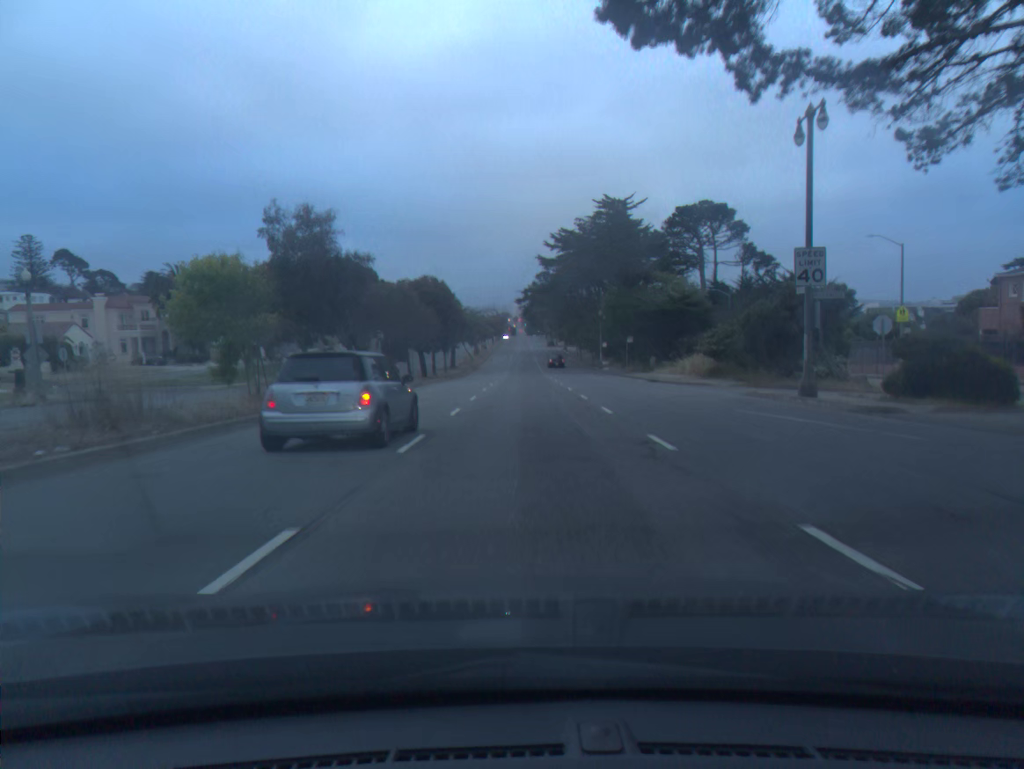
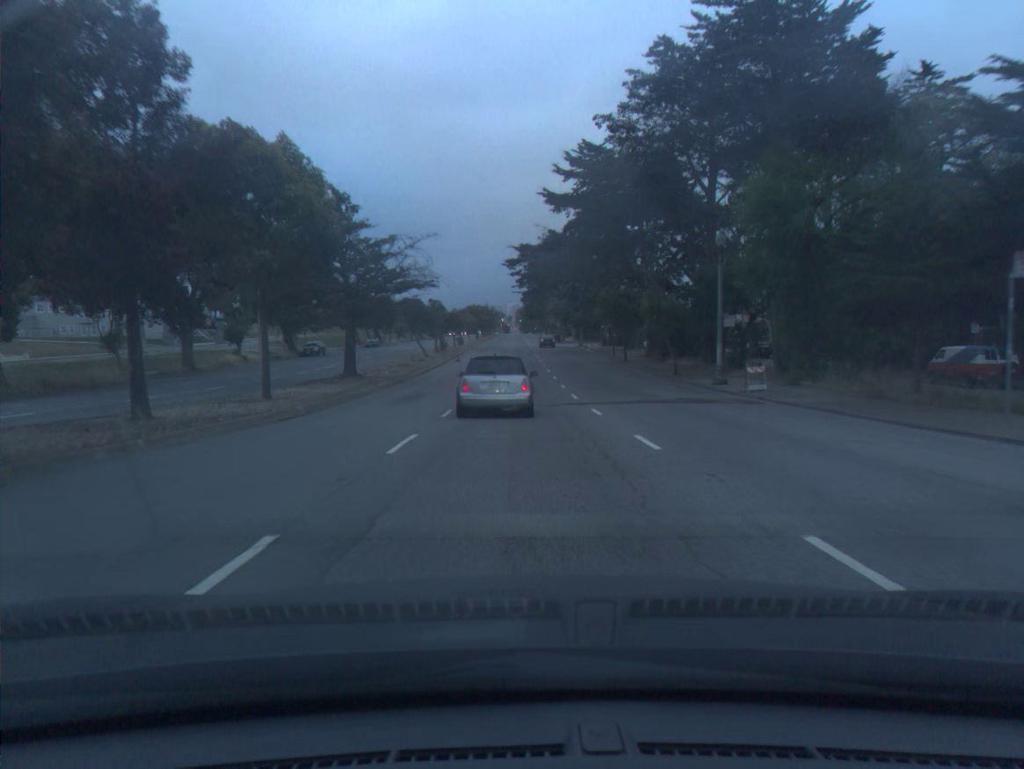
(+0.3, +51.5) m; 0°
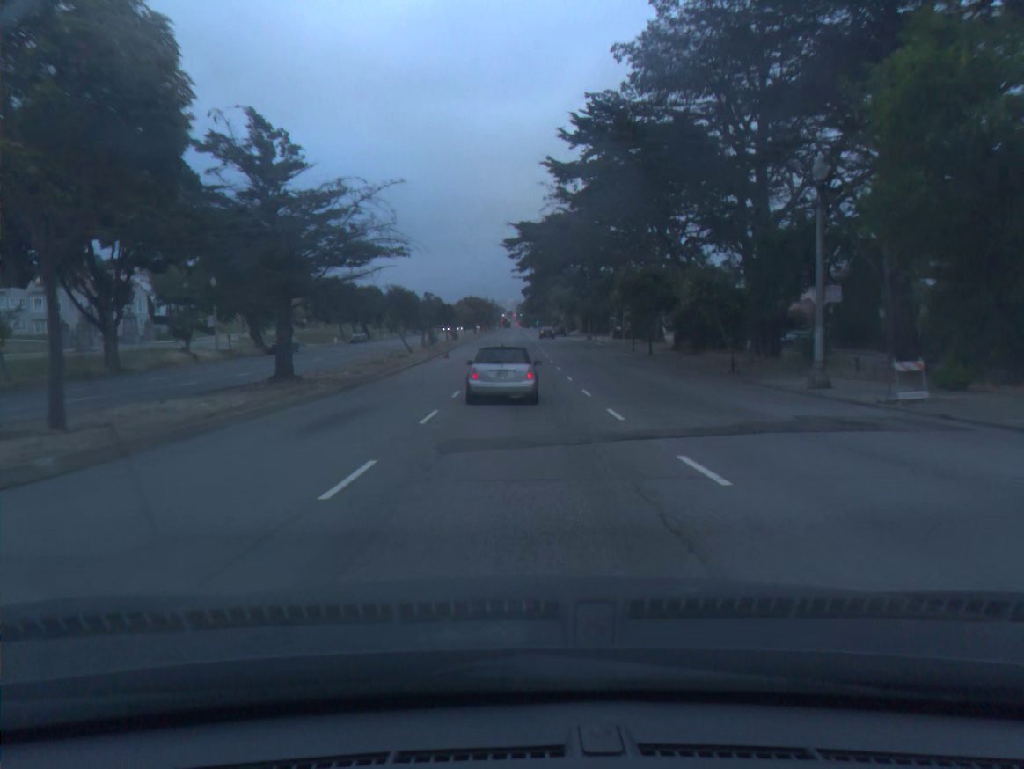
(0.0, +10.7) m; 0°
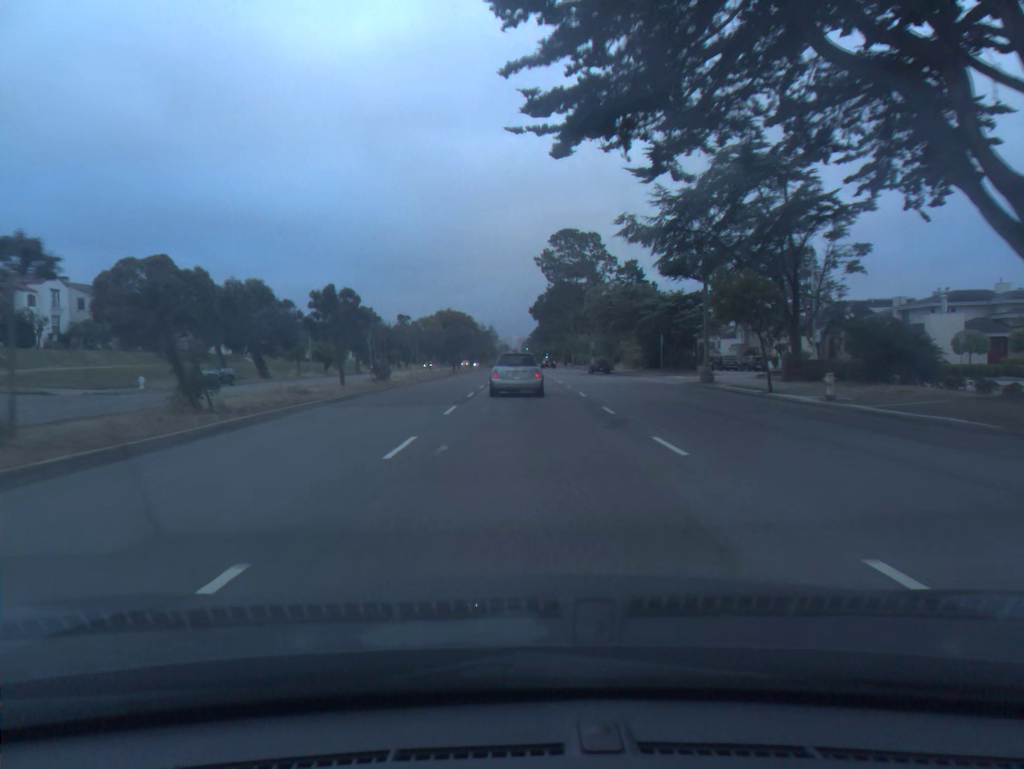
(-0.3, +54.8) m; 0°
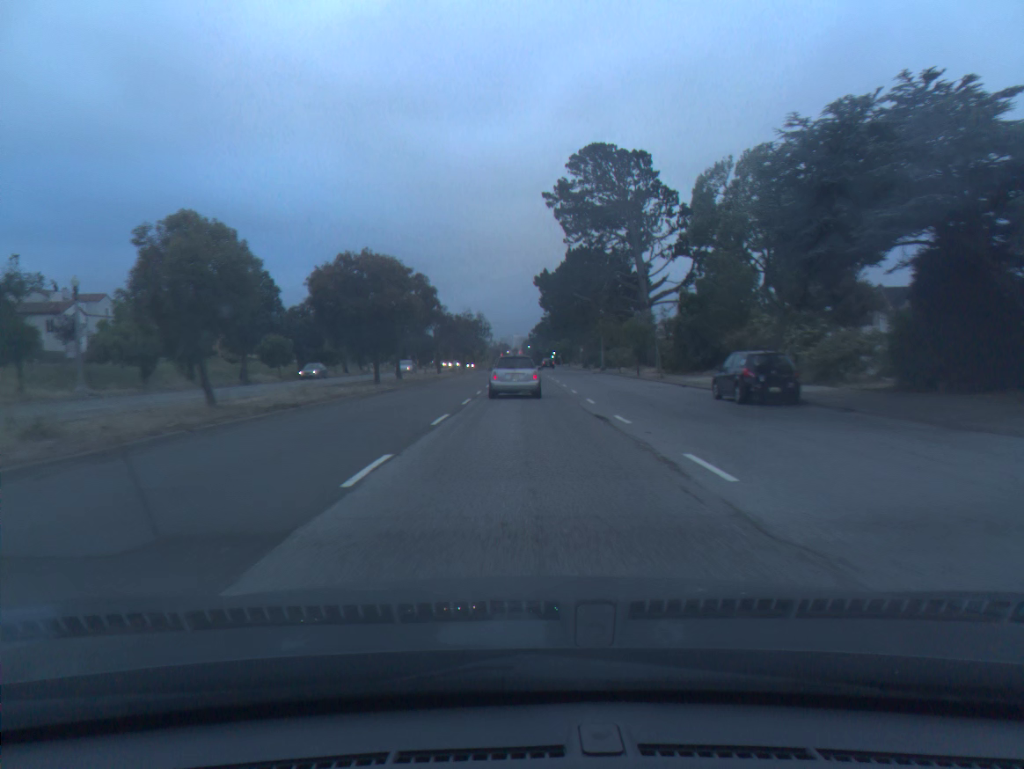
(+0.2, +46.2) m; 0°
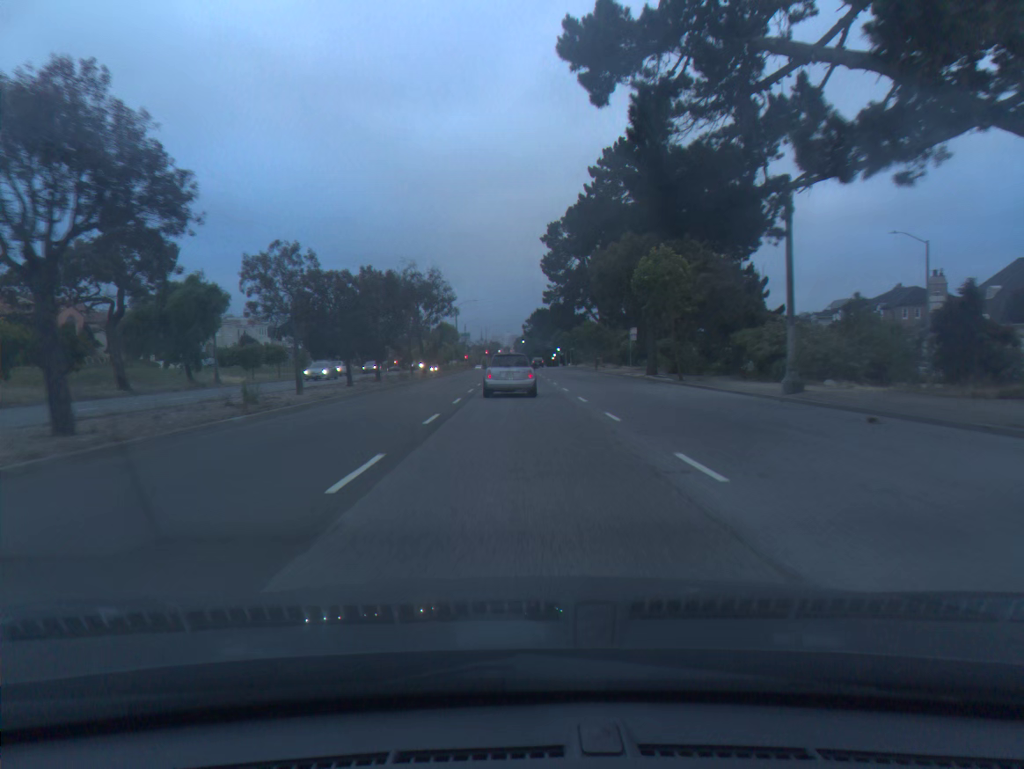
(+0.3, +58.1) m; +1°
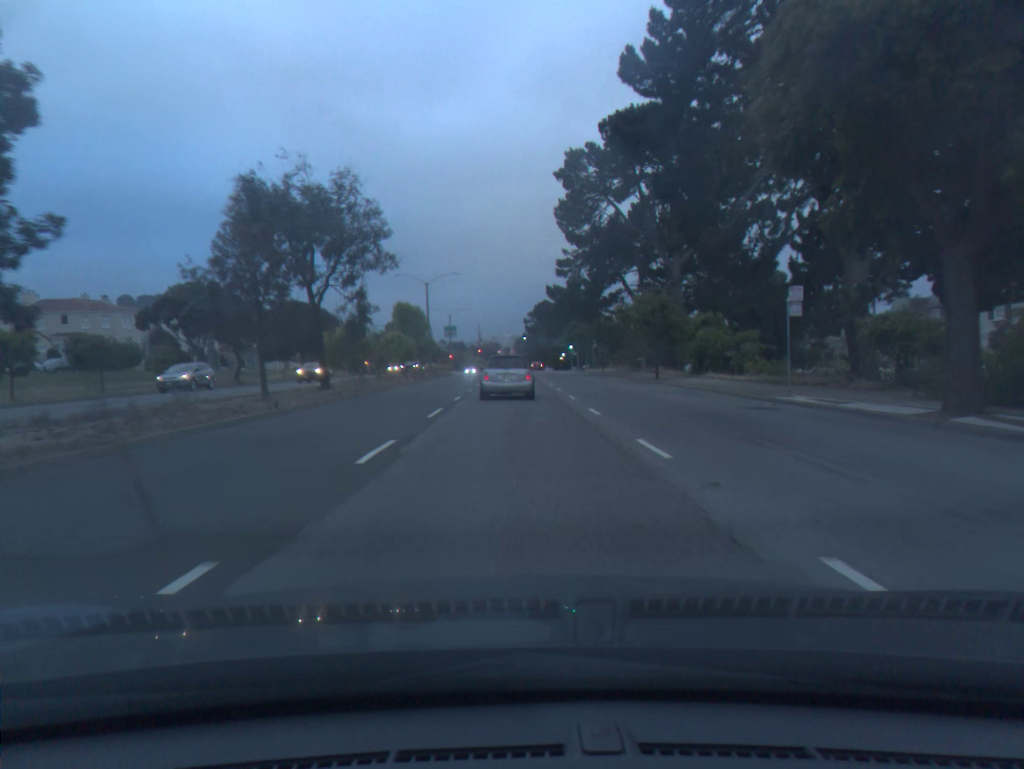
(-0.1, +34.3) m; 0°
